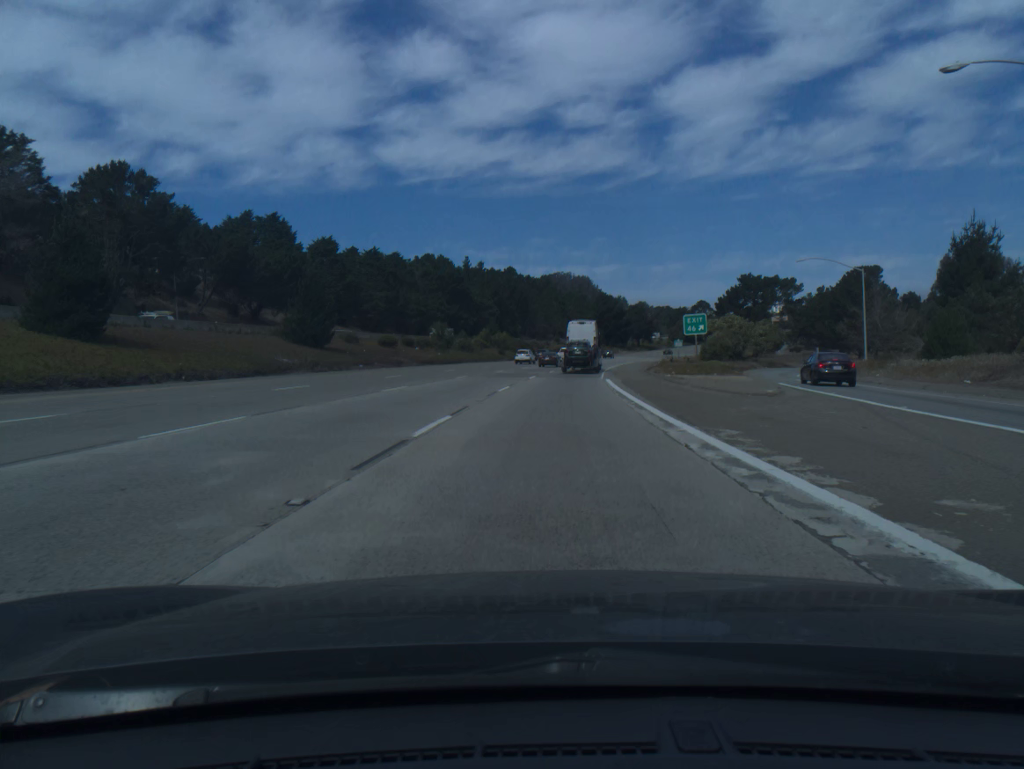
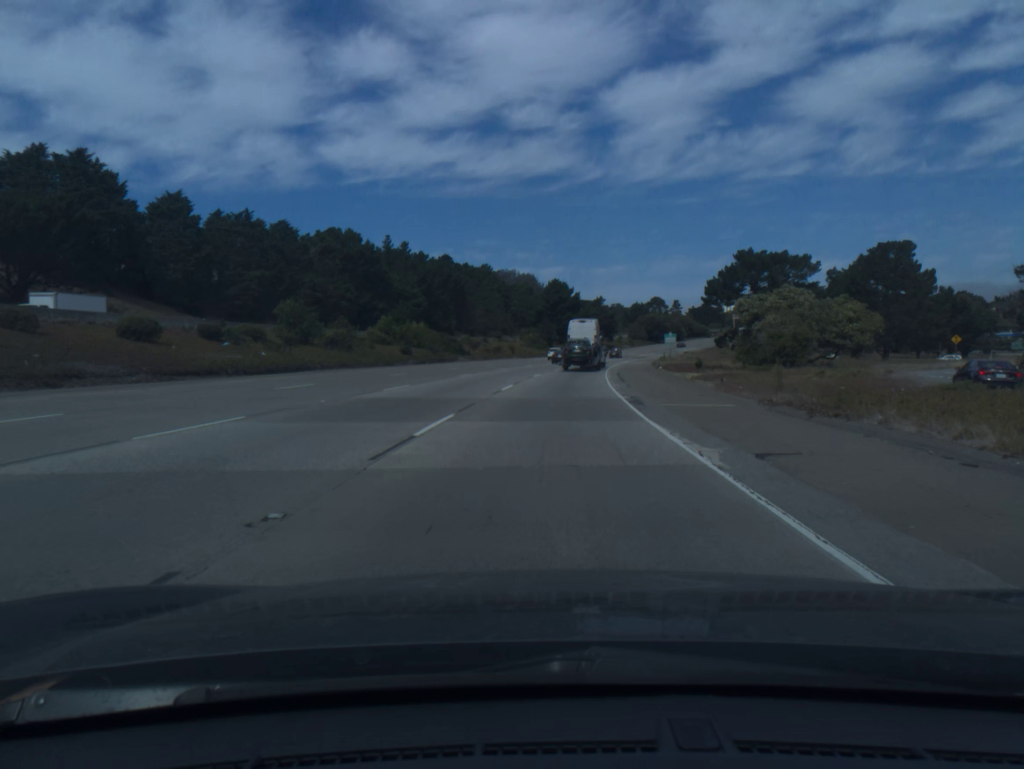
(+1.6, +43.5) m; +4°
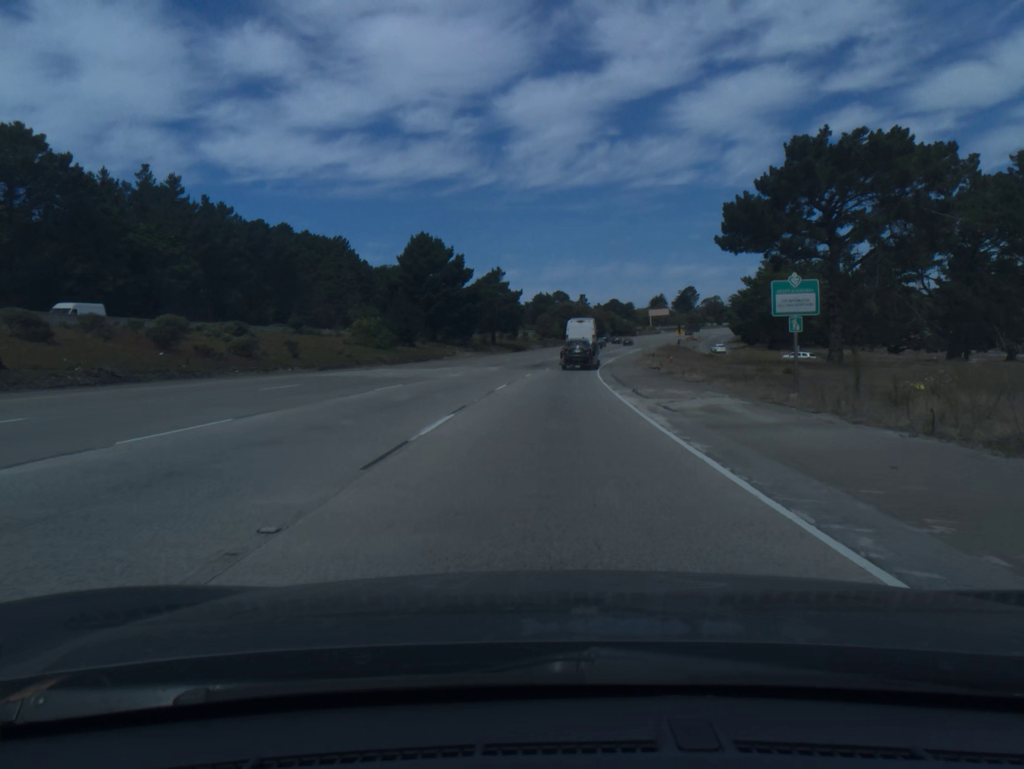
(+4.6, +72.3) m; +8°
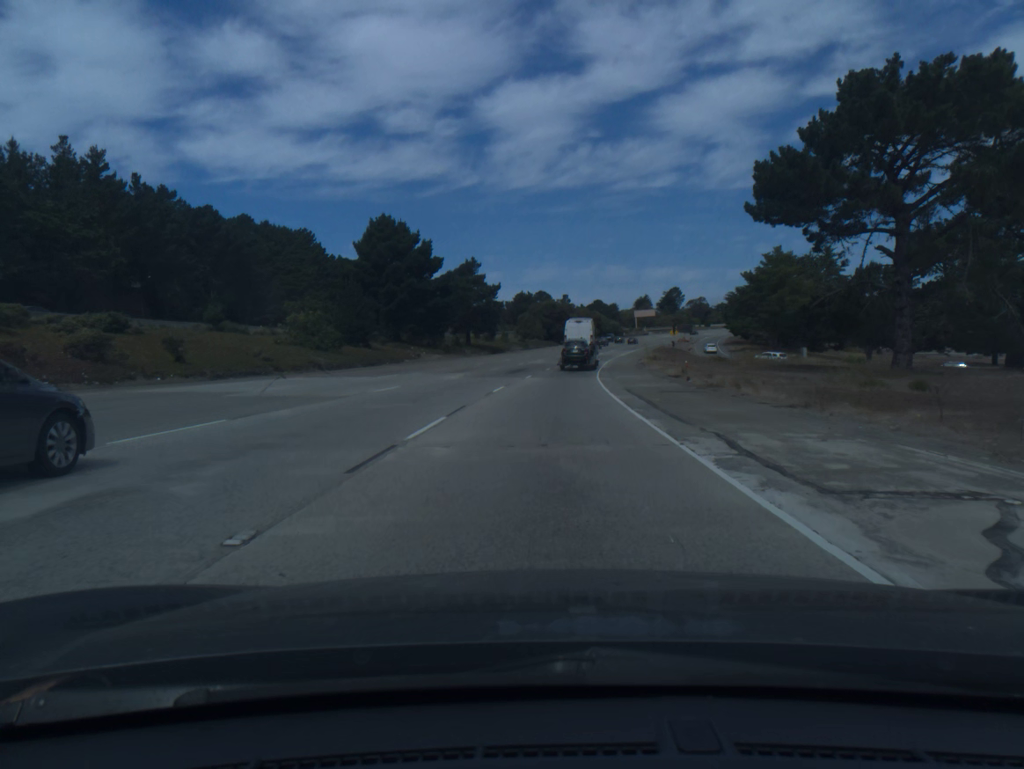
(+0.2, +14.5) m; +1°
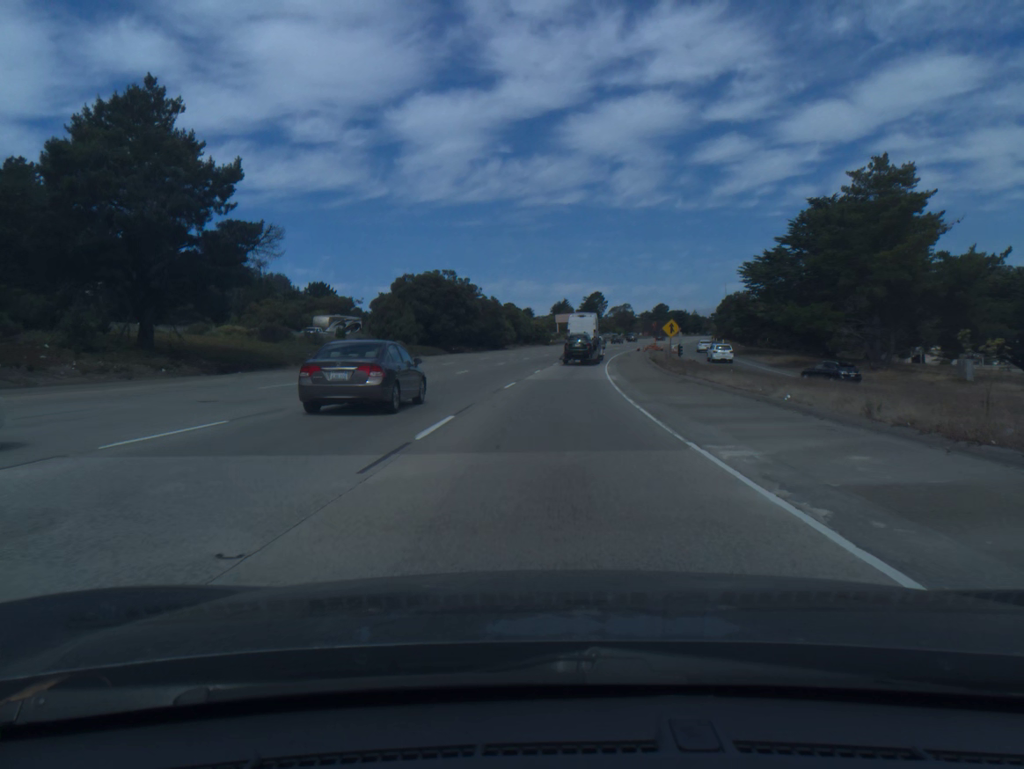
(+4.0, +72.6) m; +7°
